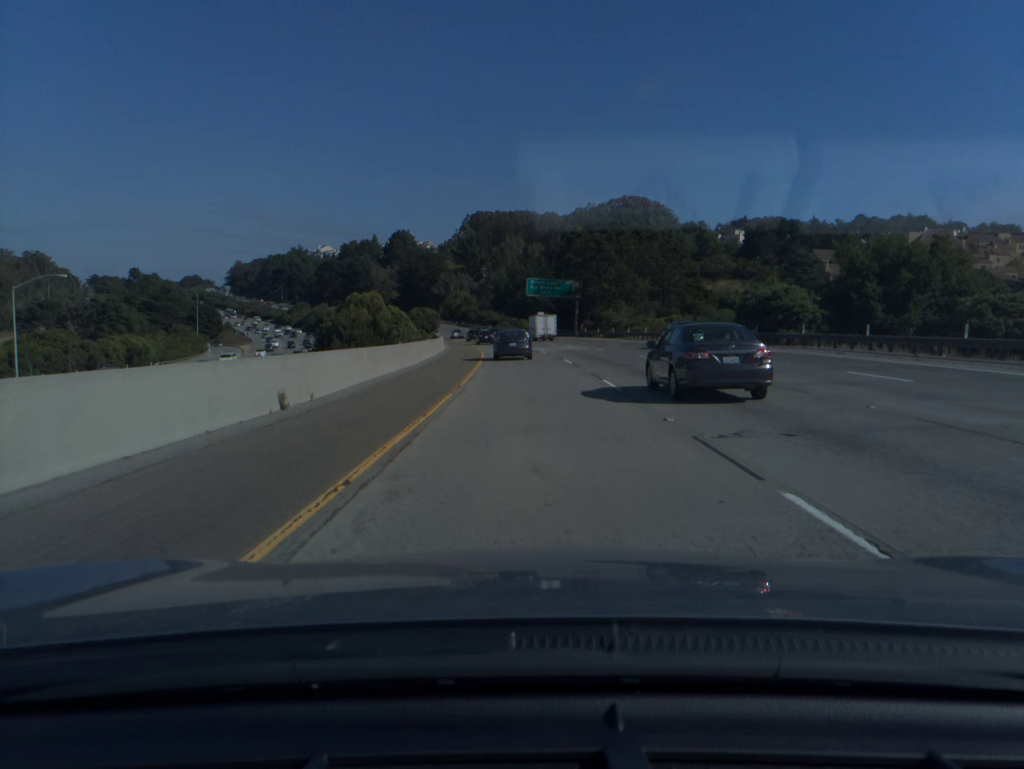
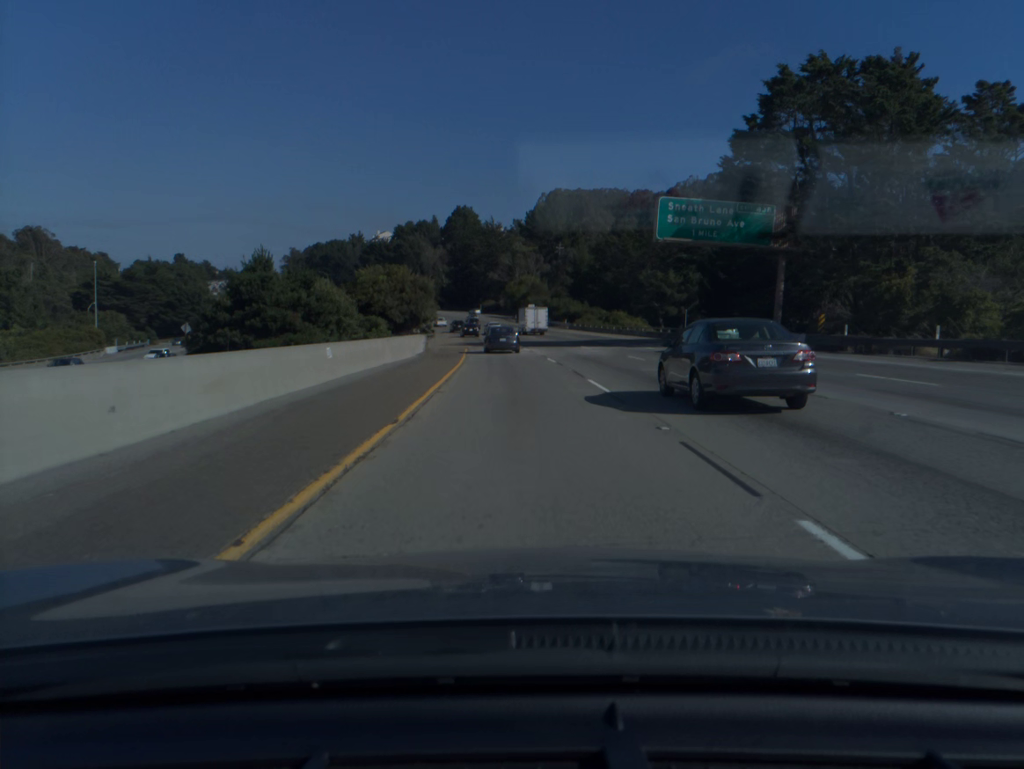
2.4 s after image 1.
(-2.6, +73.8) m; -5°
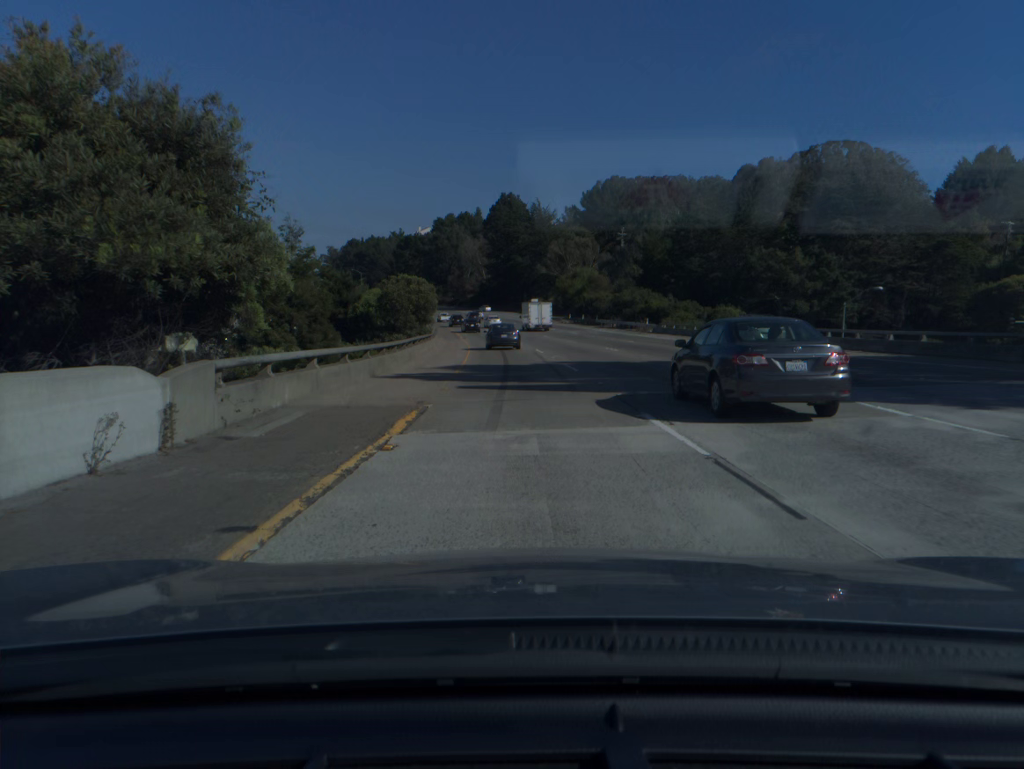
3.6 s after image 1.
(-1.2, +37.0) m; -4°
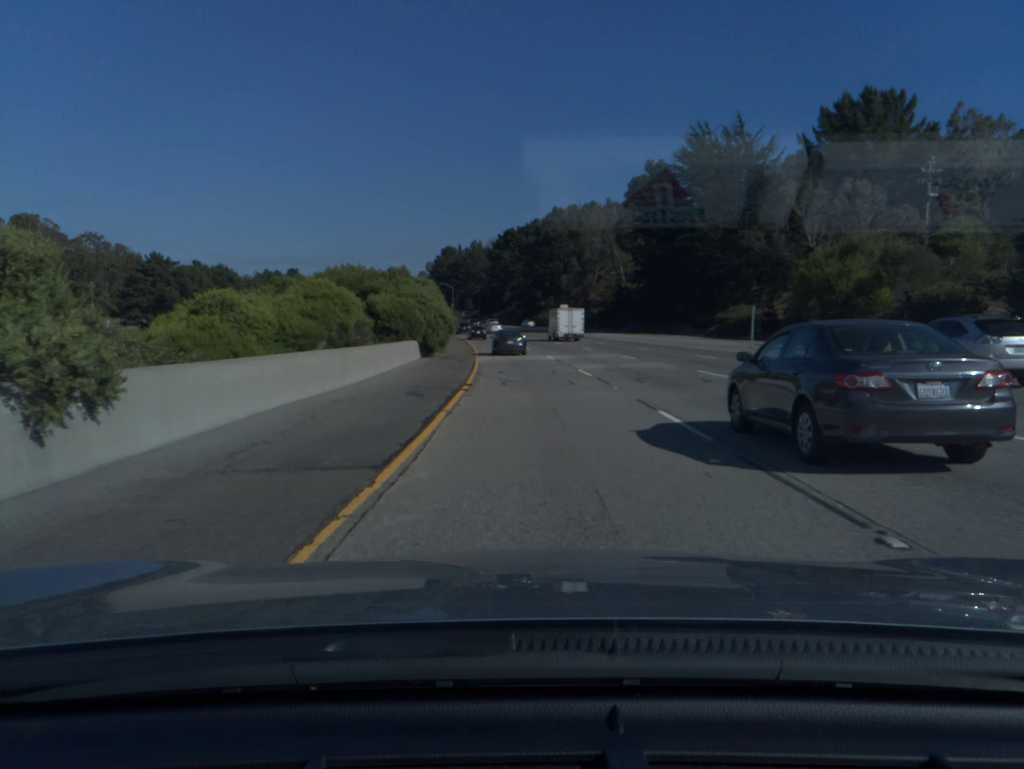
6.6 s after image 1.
(-7.1, +93.4) m; -9°
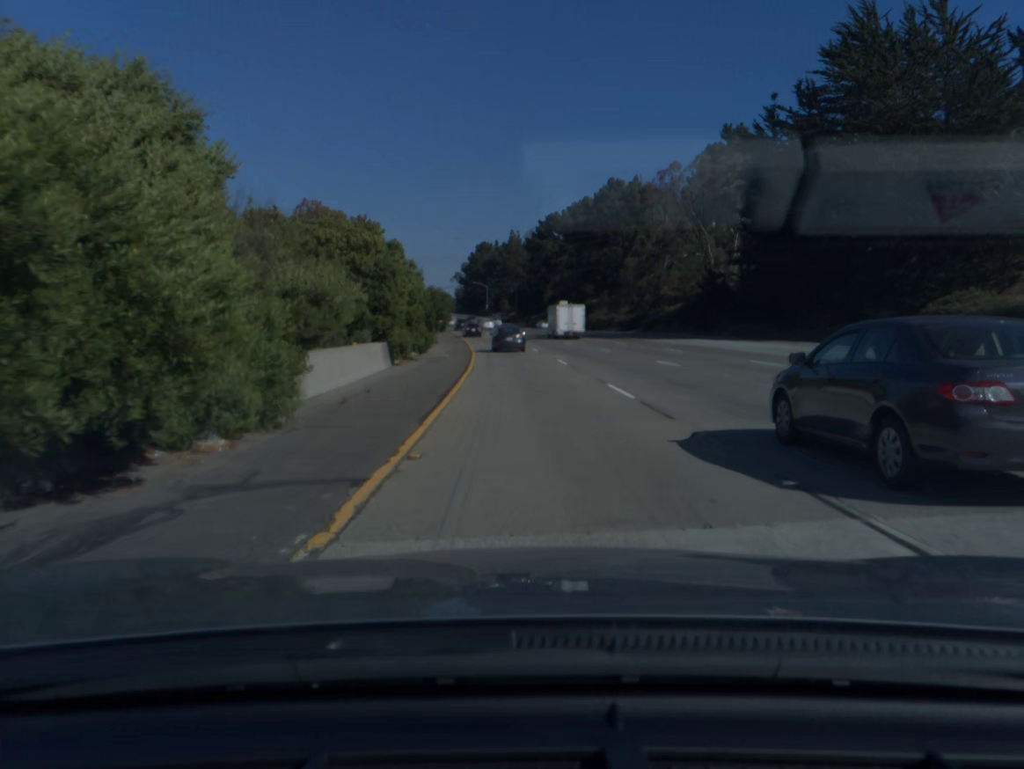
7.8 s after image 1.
(-1.0, +38.1) m; -3°
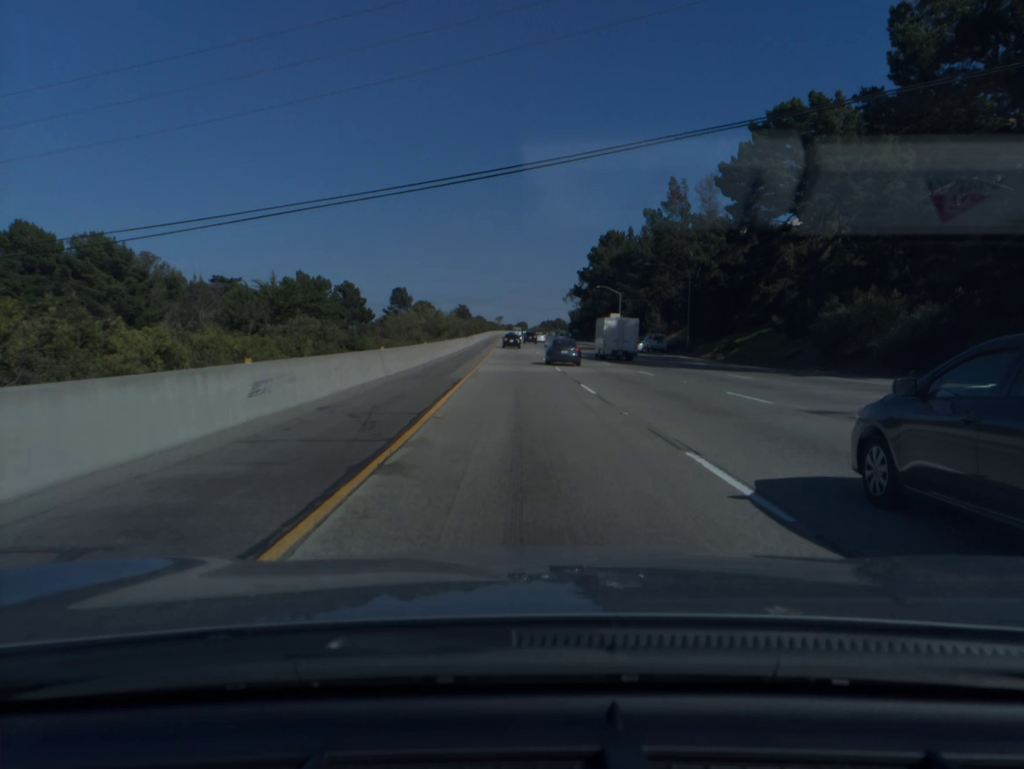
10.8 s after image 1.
(-7.3, +96.1) m; -9°
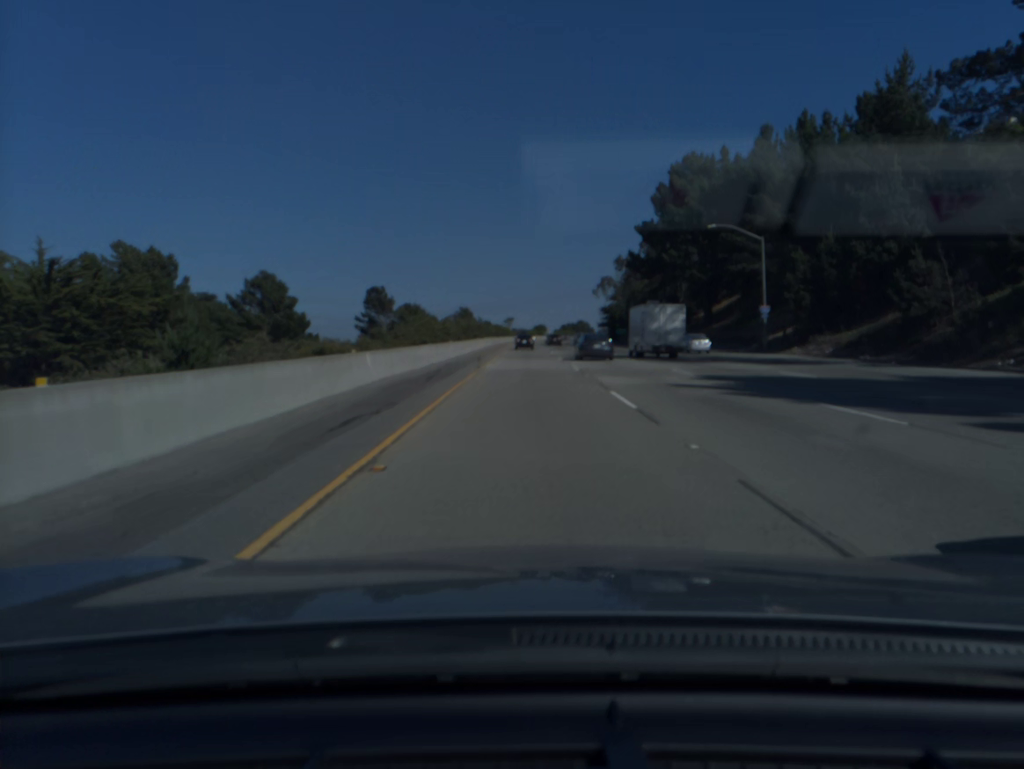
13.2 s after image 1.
(-1.3, +79.0) m; -1°
